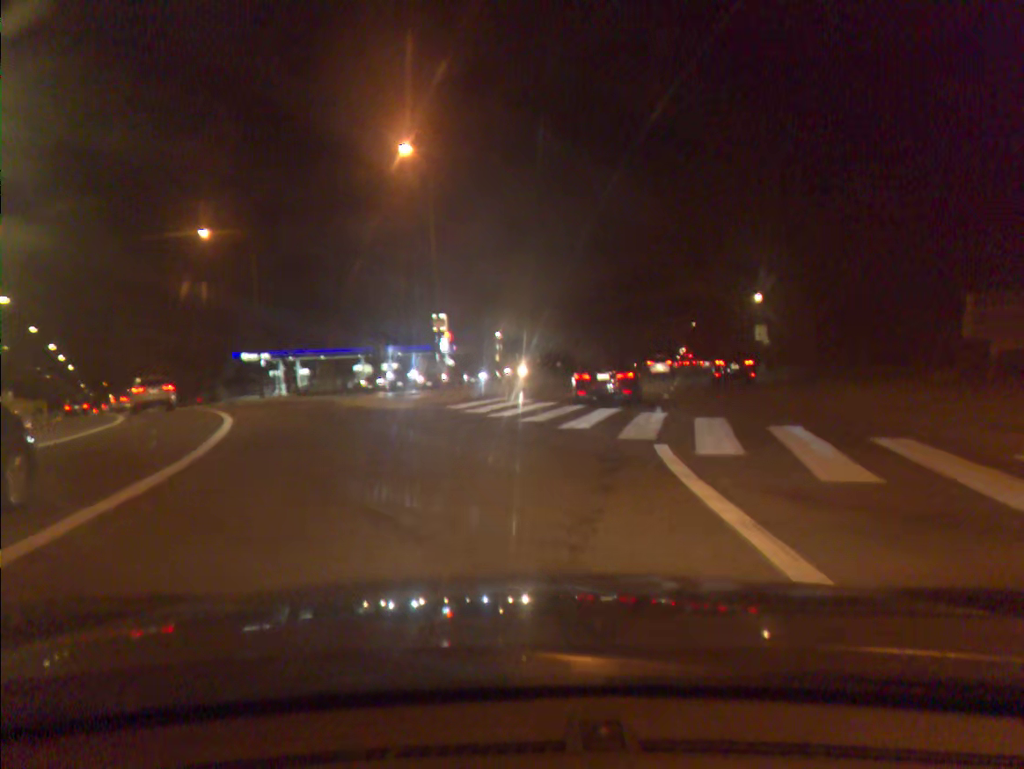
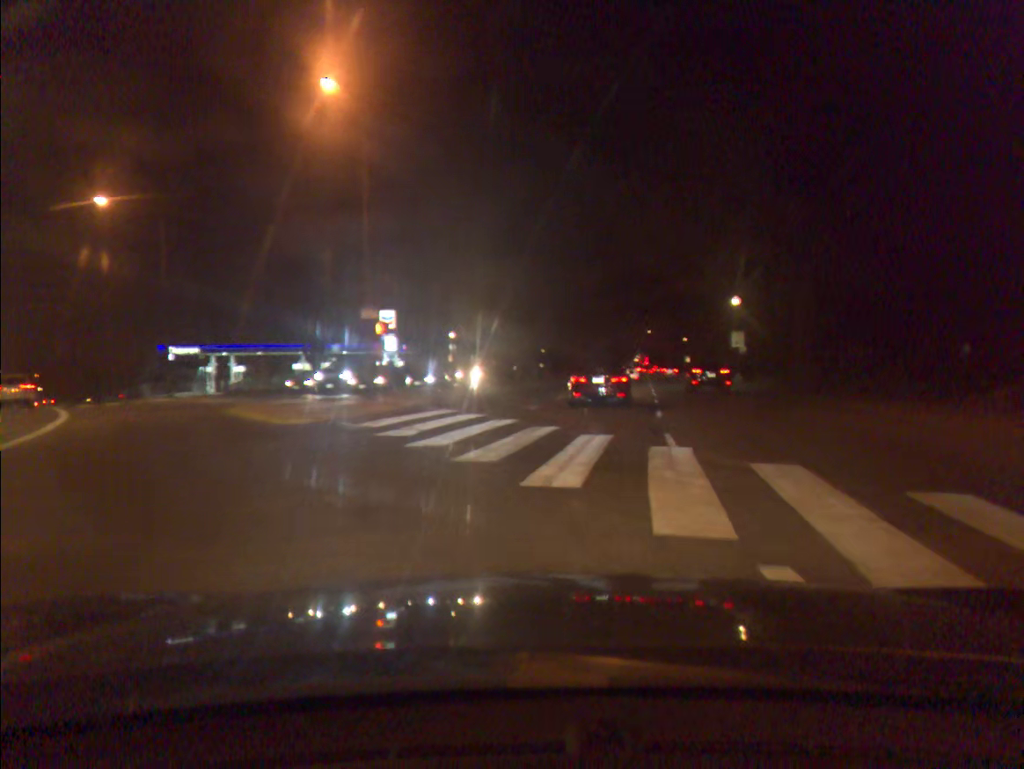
(+0.2, +6.6) m; +4°
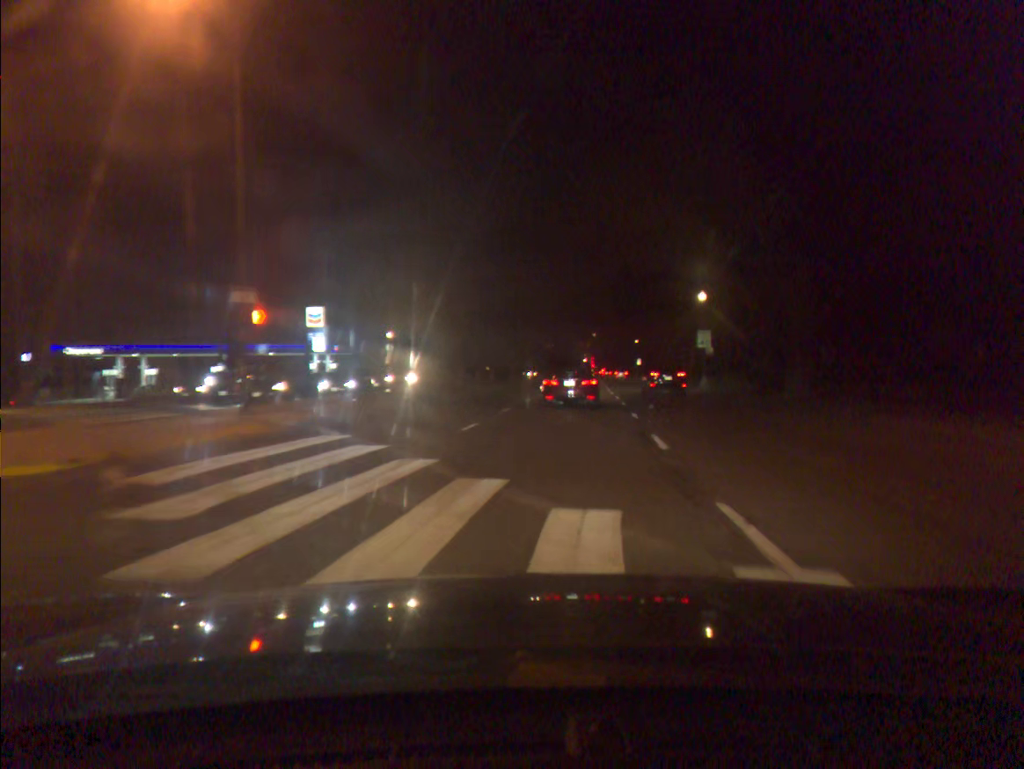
(+0.3, +7.0) m; +4°
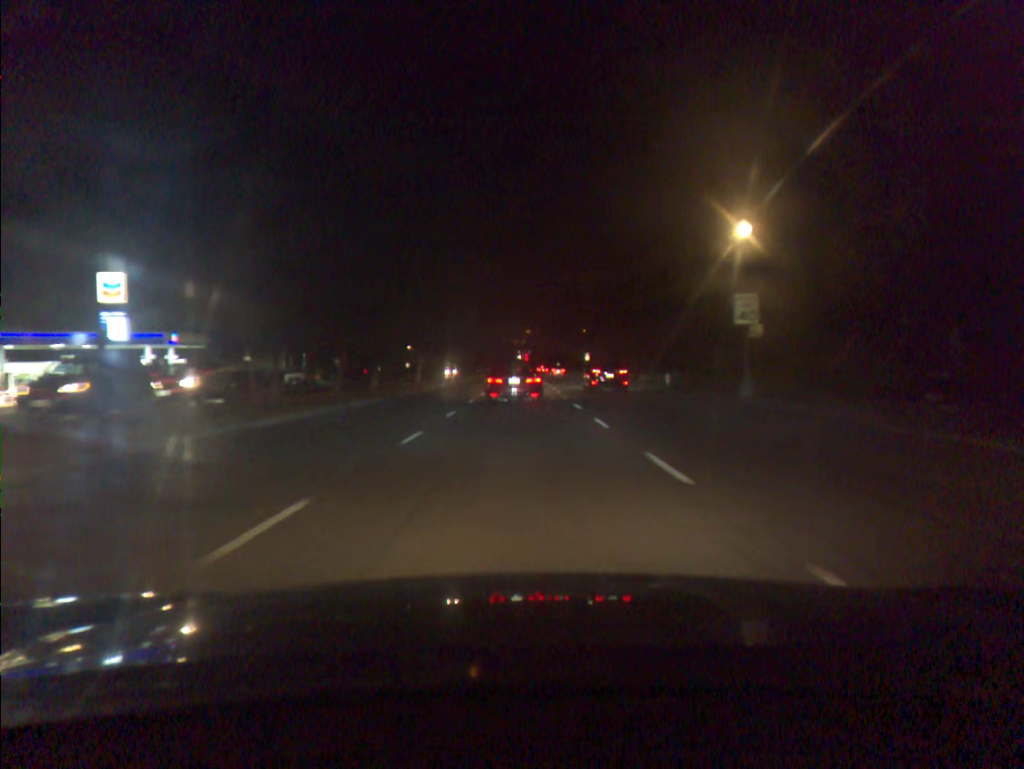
(+1.5, +25.1) m; +4°
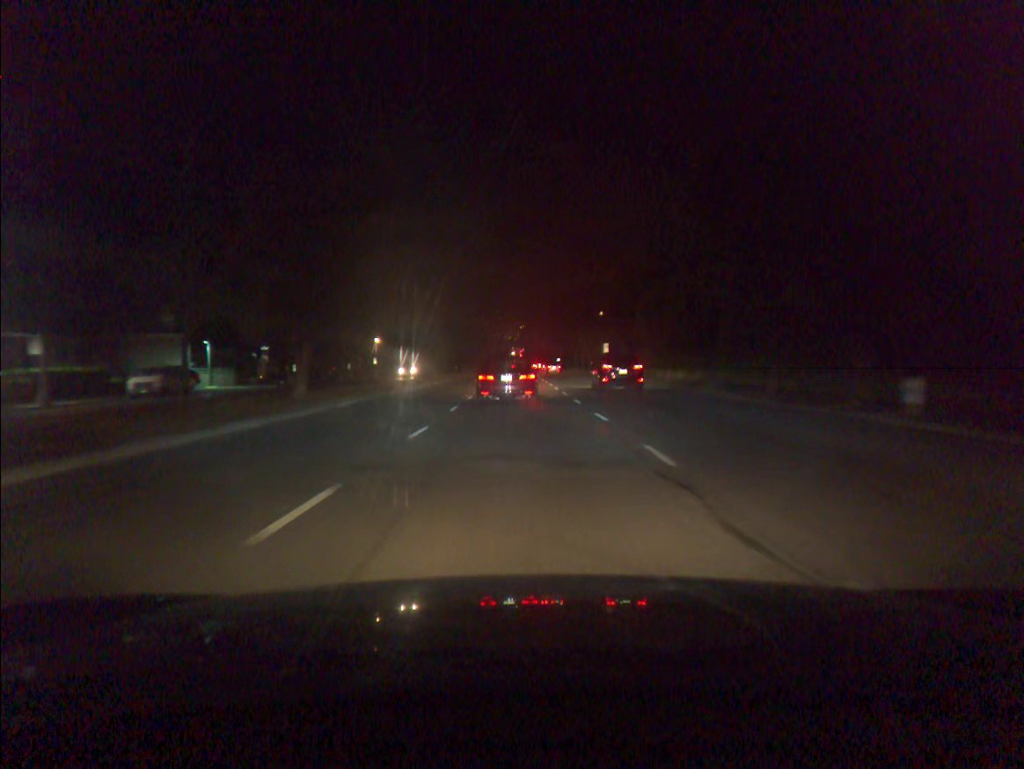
(+0.1, +28.8) m; 0°
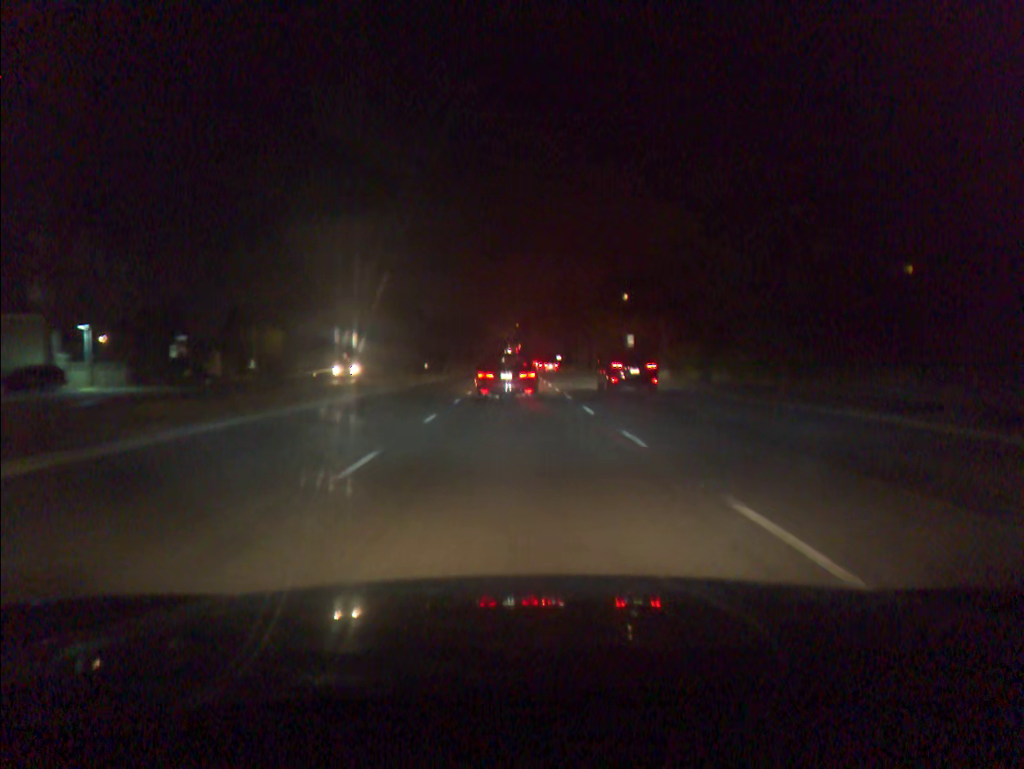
(0.0, +19.6) m; 0°
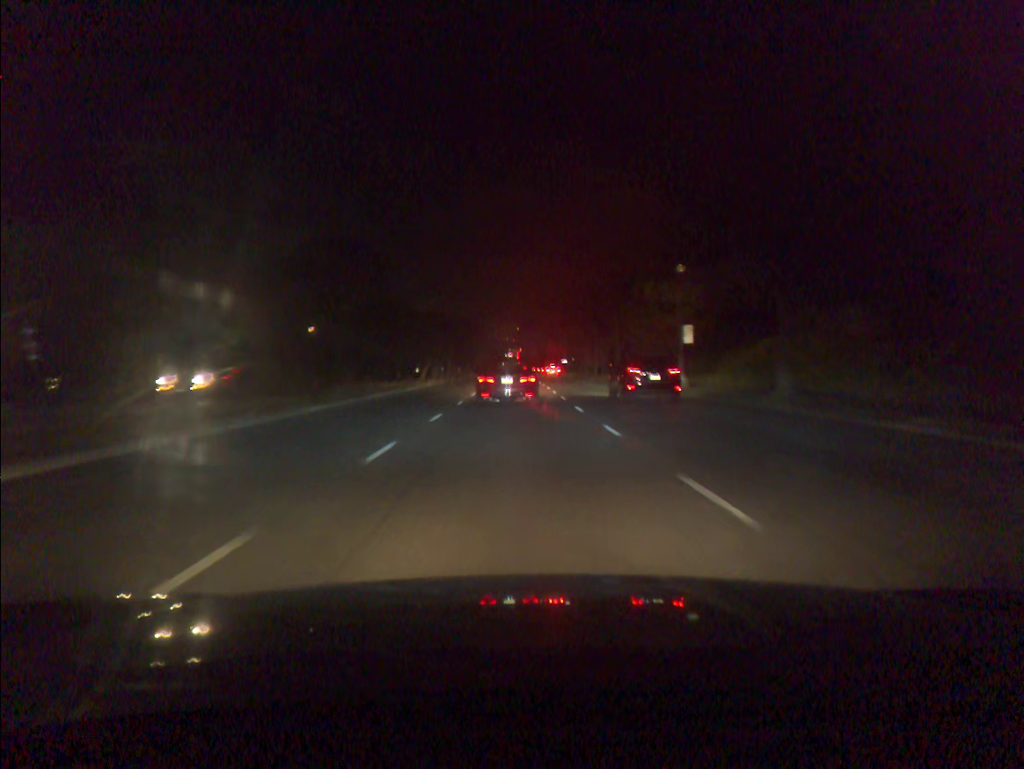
(0.0, +19.8) m; 0°
